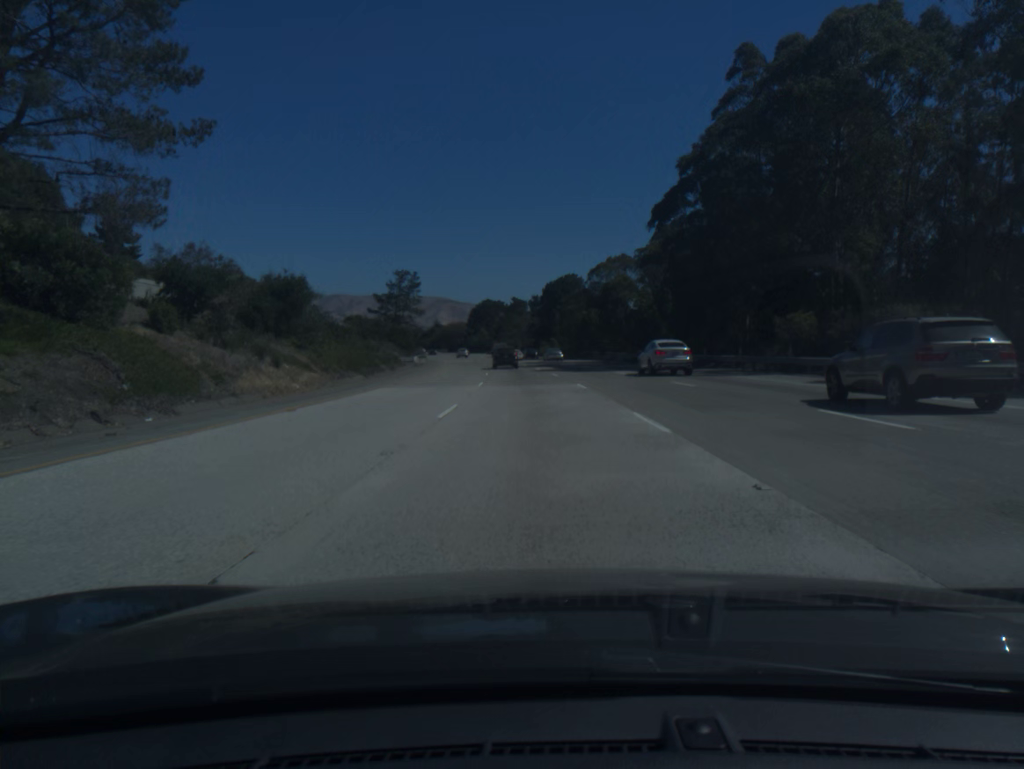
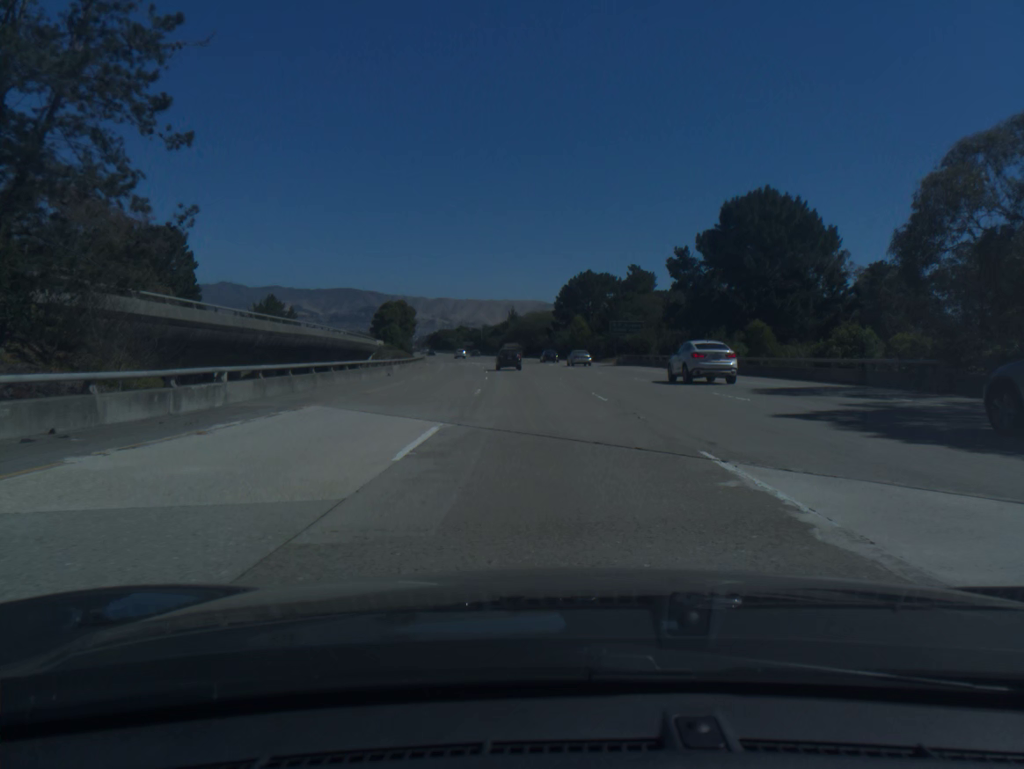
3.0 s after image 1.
(-6.2, +92.7) m; -7°
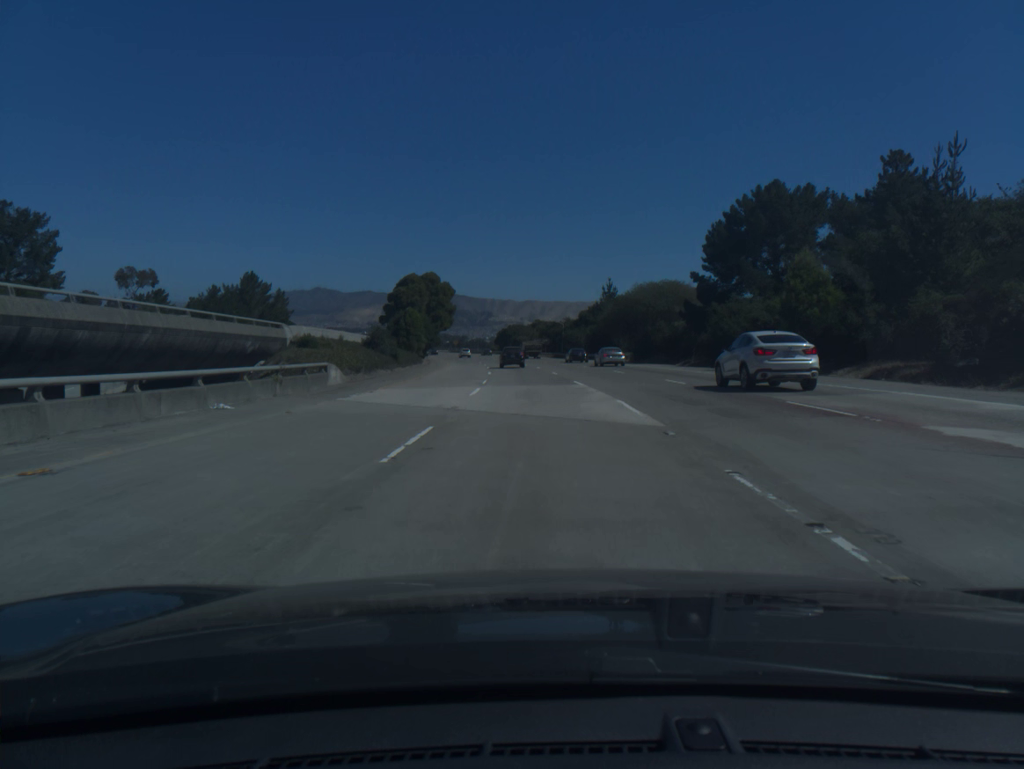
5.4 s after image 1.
(-4.0, +74.4) m; -6°
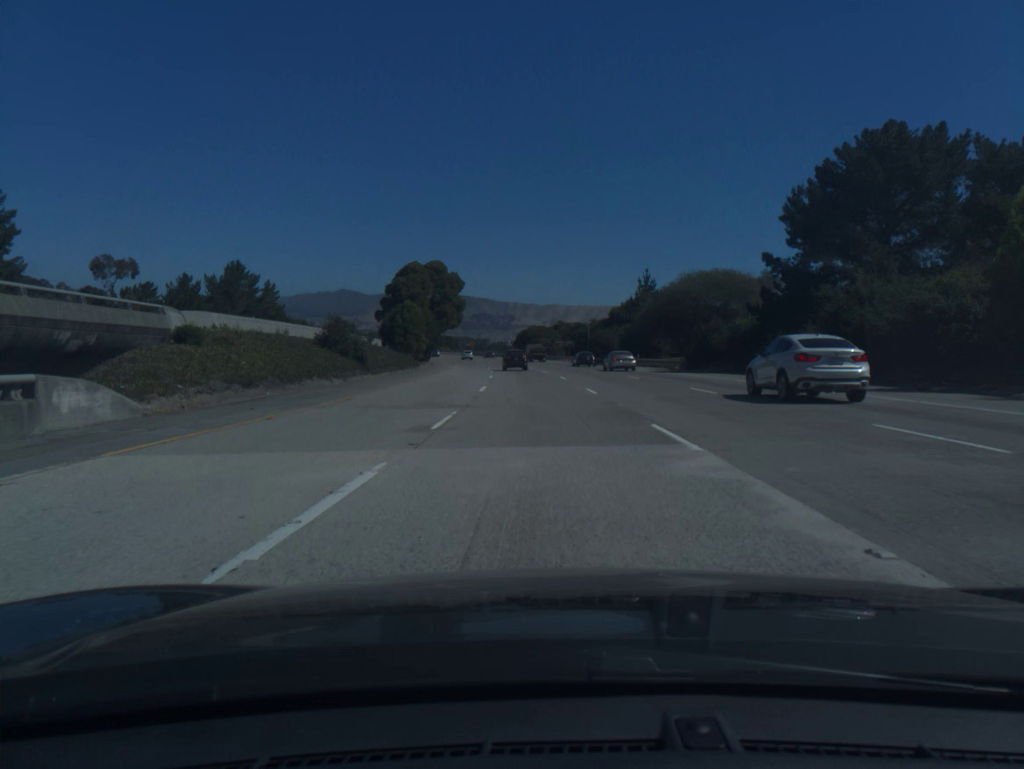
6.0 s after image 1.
(-0.3, +18.6) m; -2°
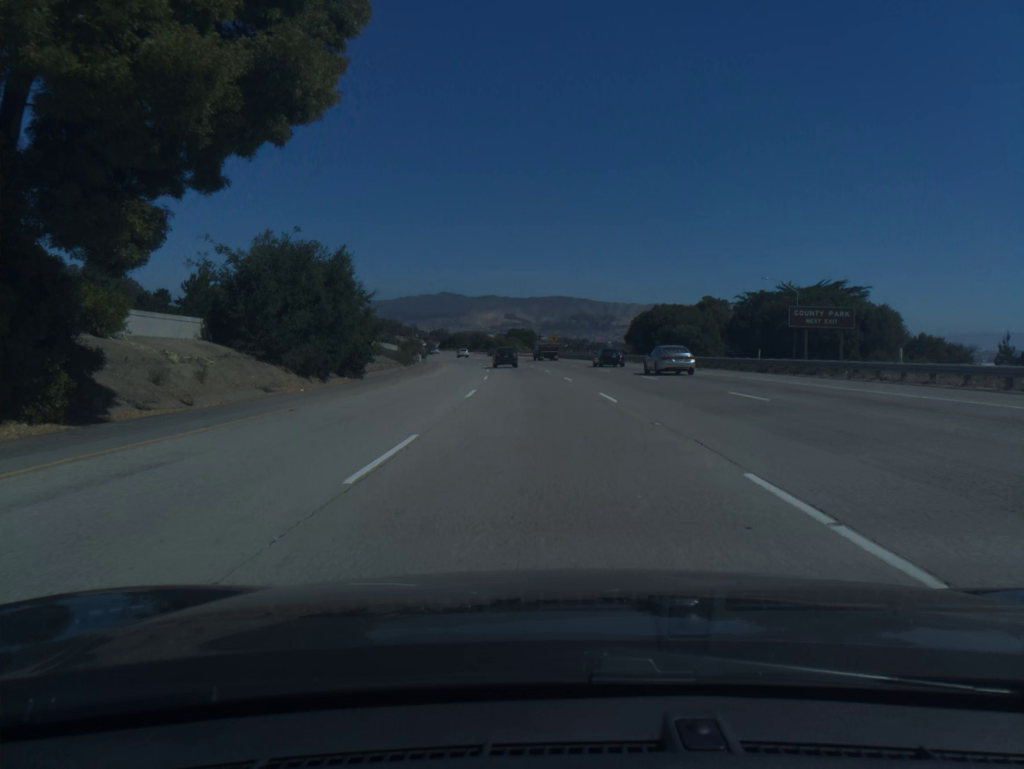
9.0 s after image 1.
(-5.6, +92.9) m; -7°
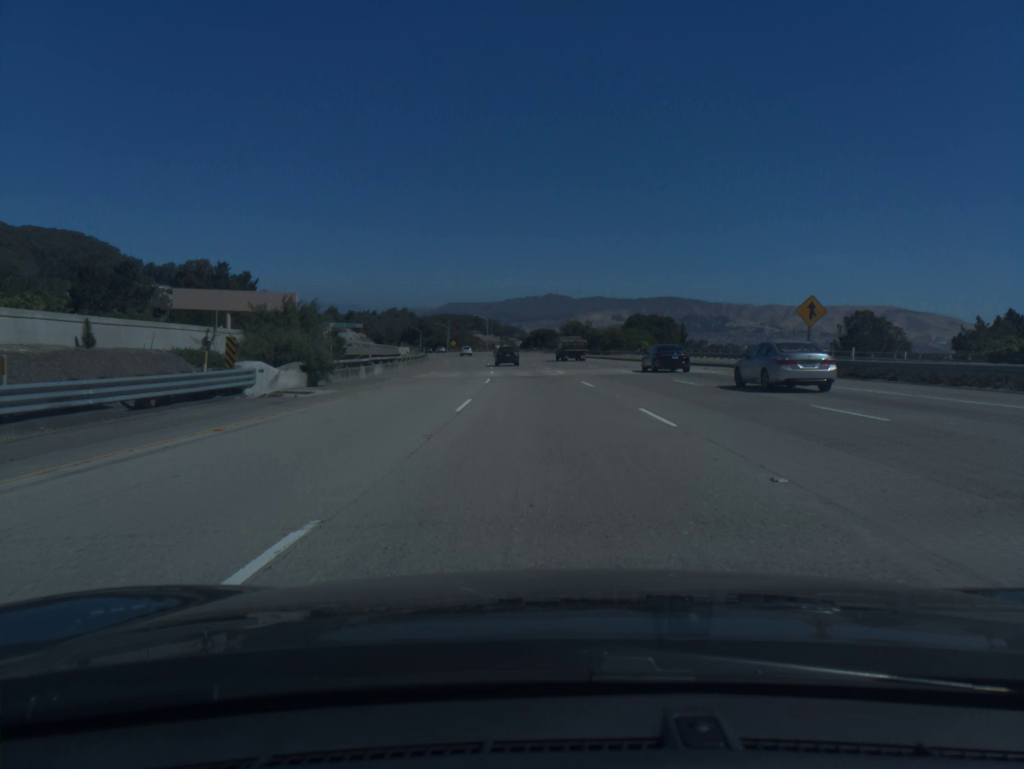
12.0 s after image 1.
(-6.5, +93.0) m; -8°
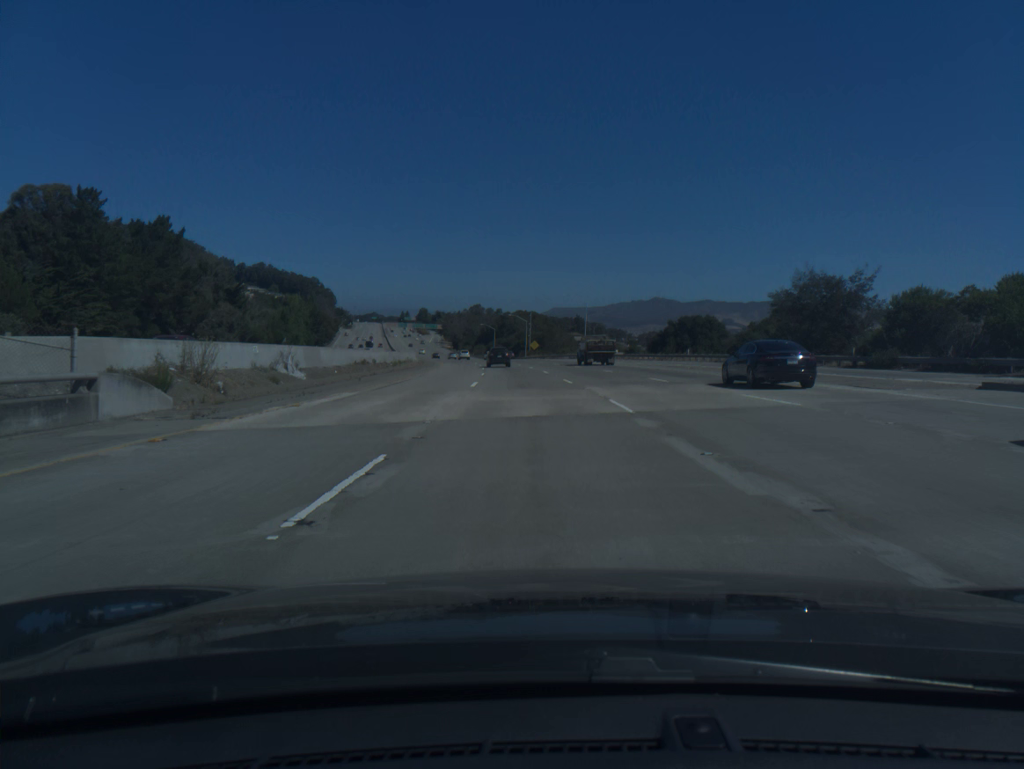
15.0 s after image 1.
(-5.7, +93.2) m; -7°
